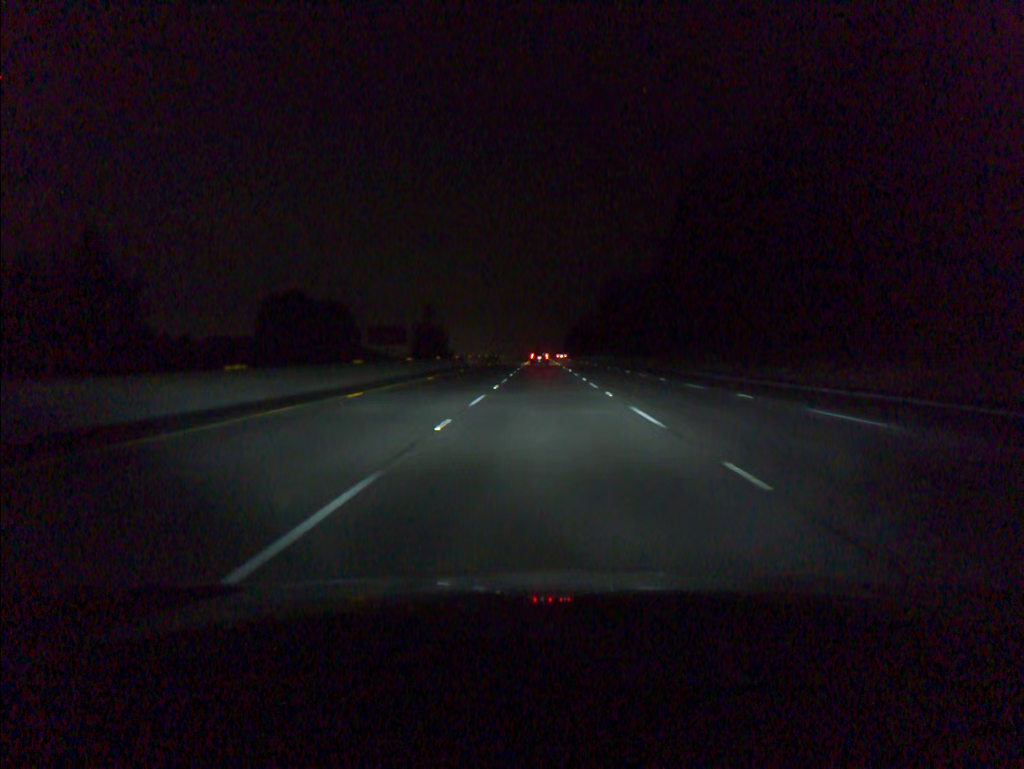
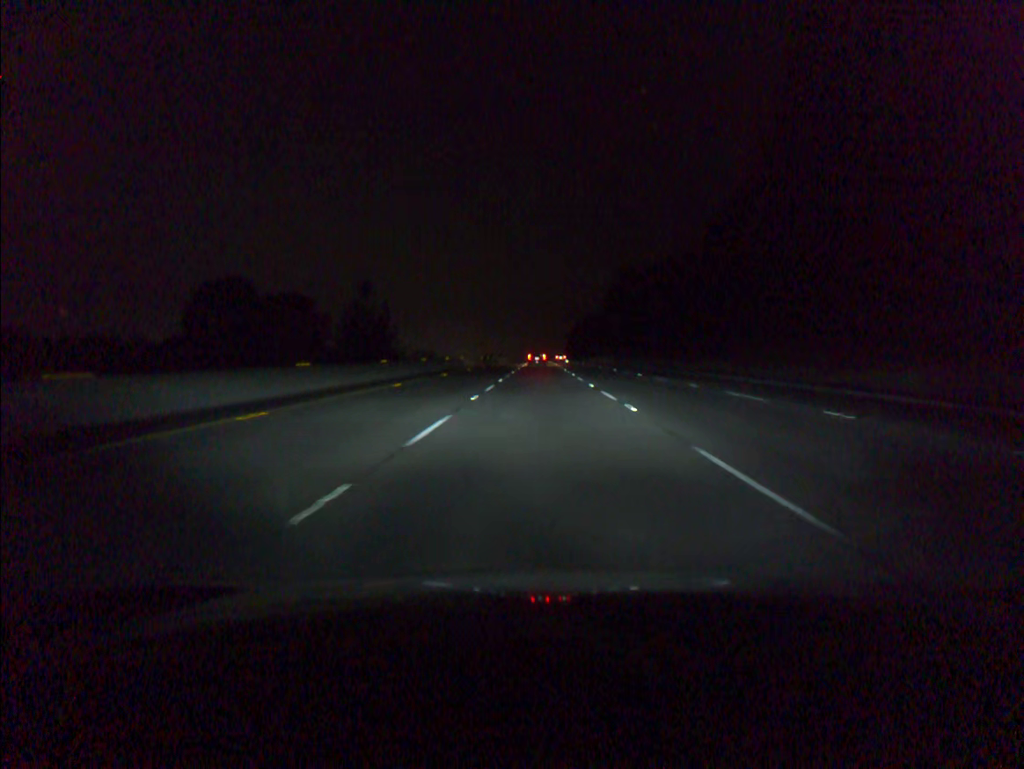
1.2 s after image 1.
(0.0, +36.8) m; 0°
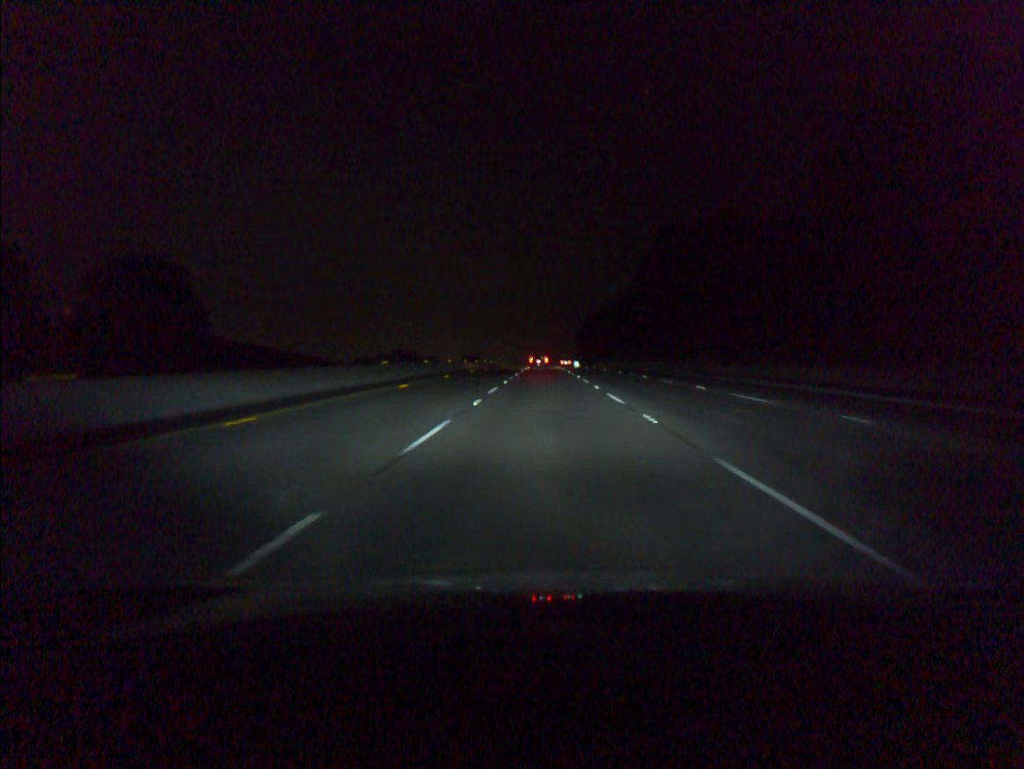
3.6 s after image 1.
(-0.3, +73.7) m; 0°
